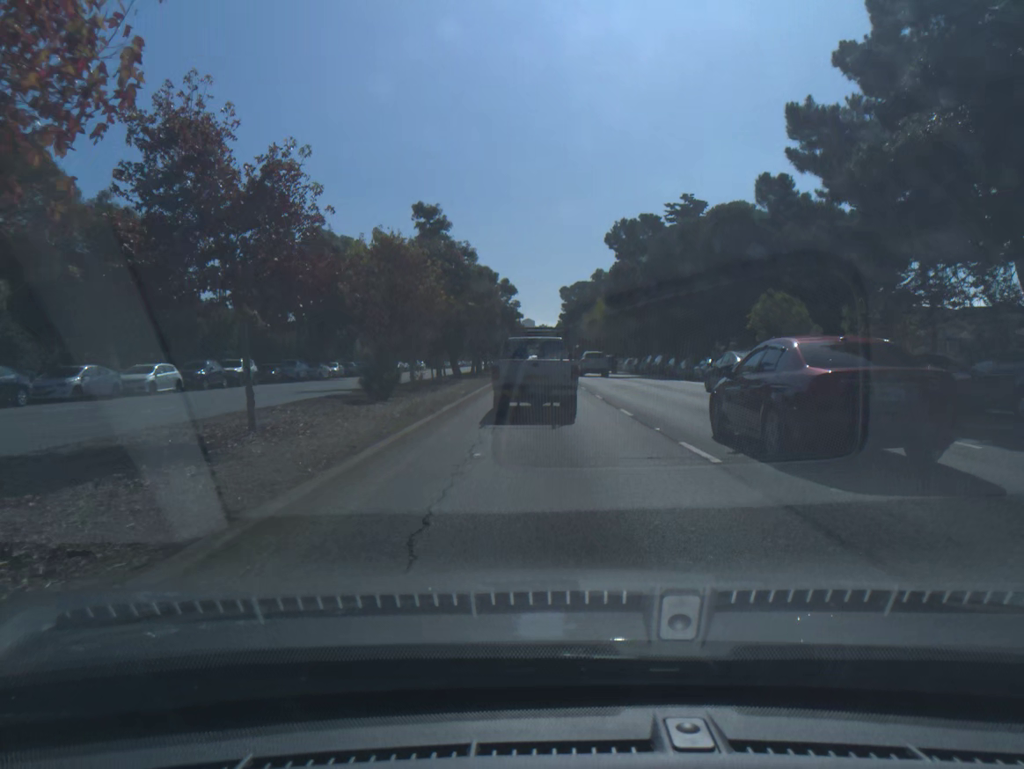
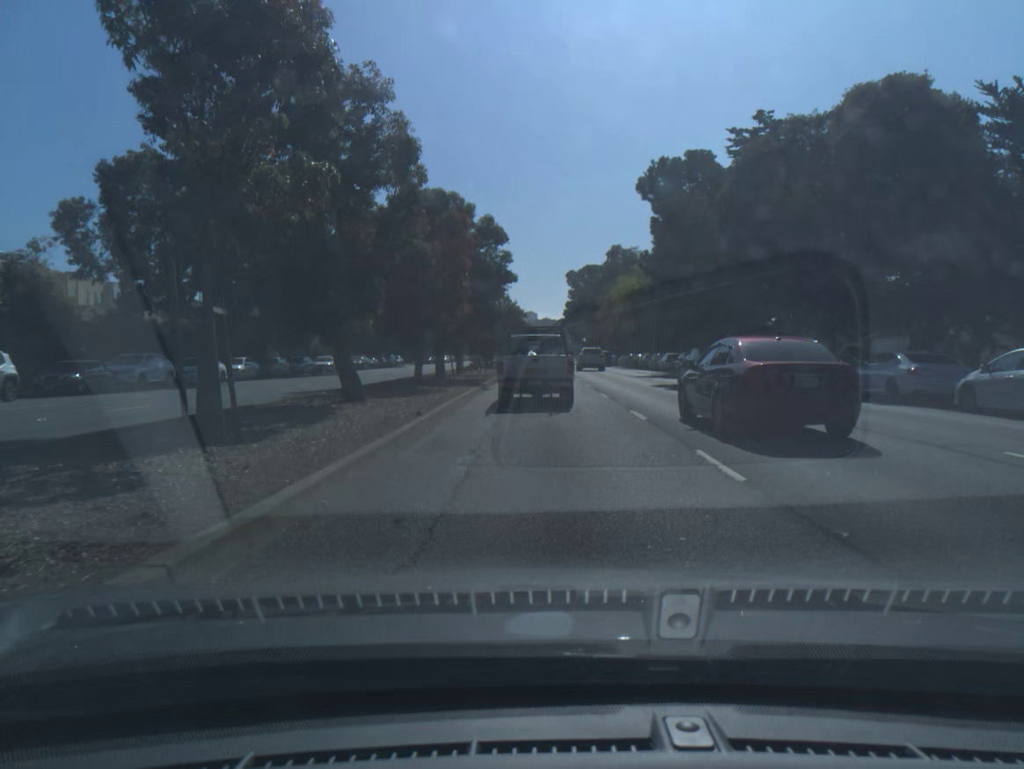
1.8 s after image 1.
(-0.1, +23.6) m; 0°
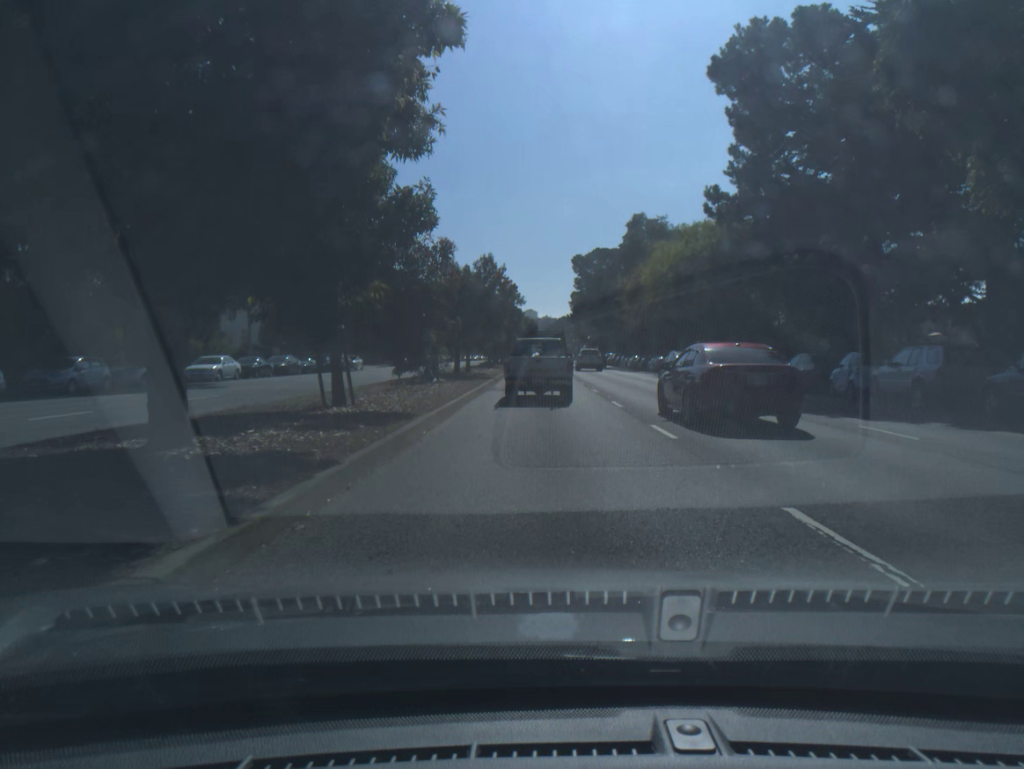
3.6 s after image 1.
(0.0, +24.4) m; 0°
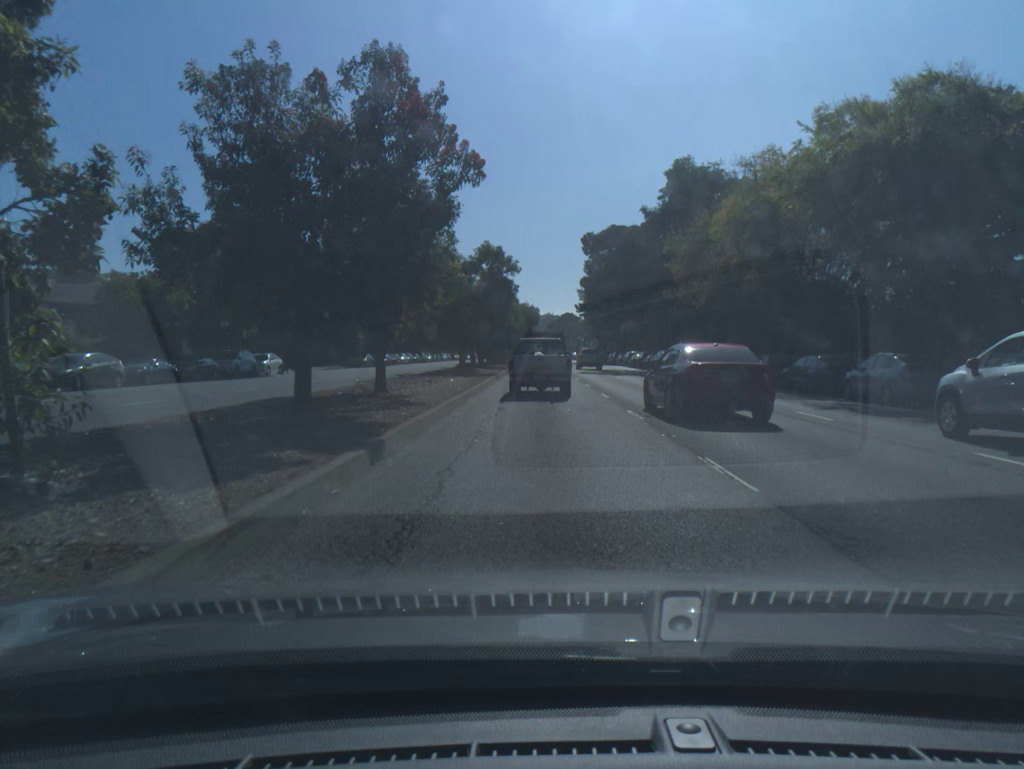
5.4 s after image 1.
(0.0, +25.7) m; 0°
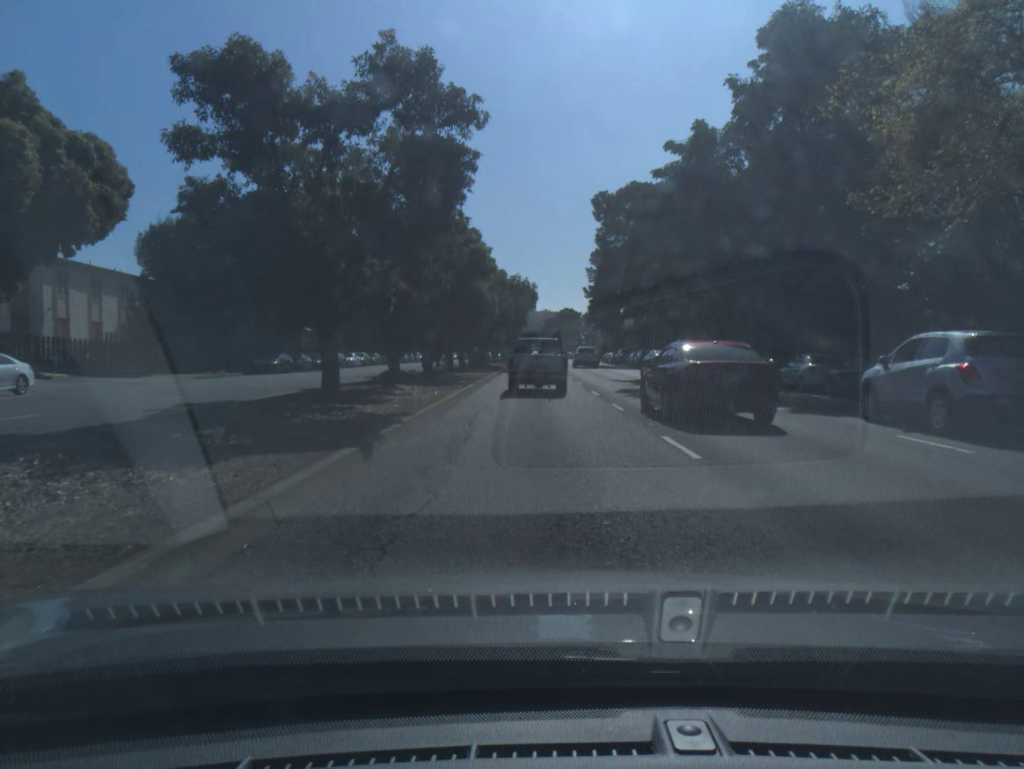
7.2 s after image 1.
(+0.1, +27.2) m; 0°
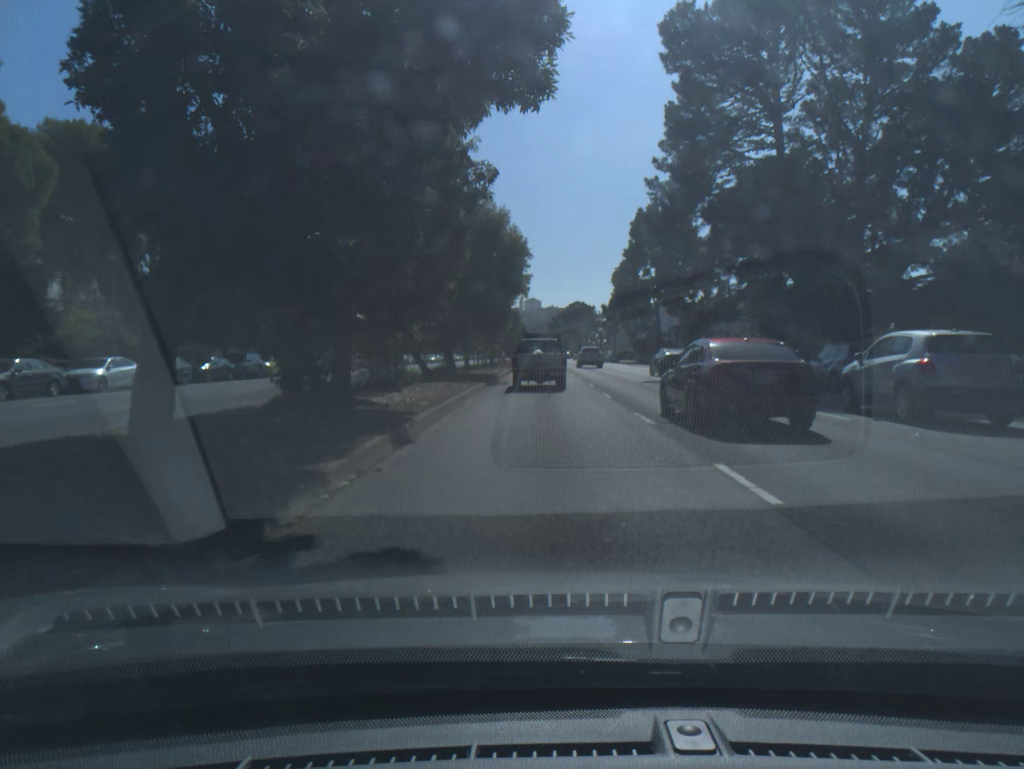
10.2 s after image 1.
(-0.2, +46.2) m; 0°
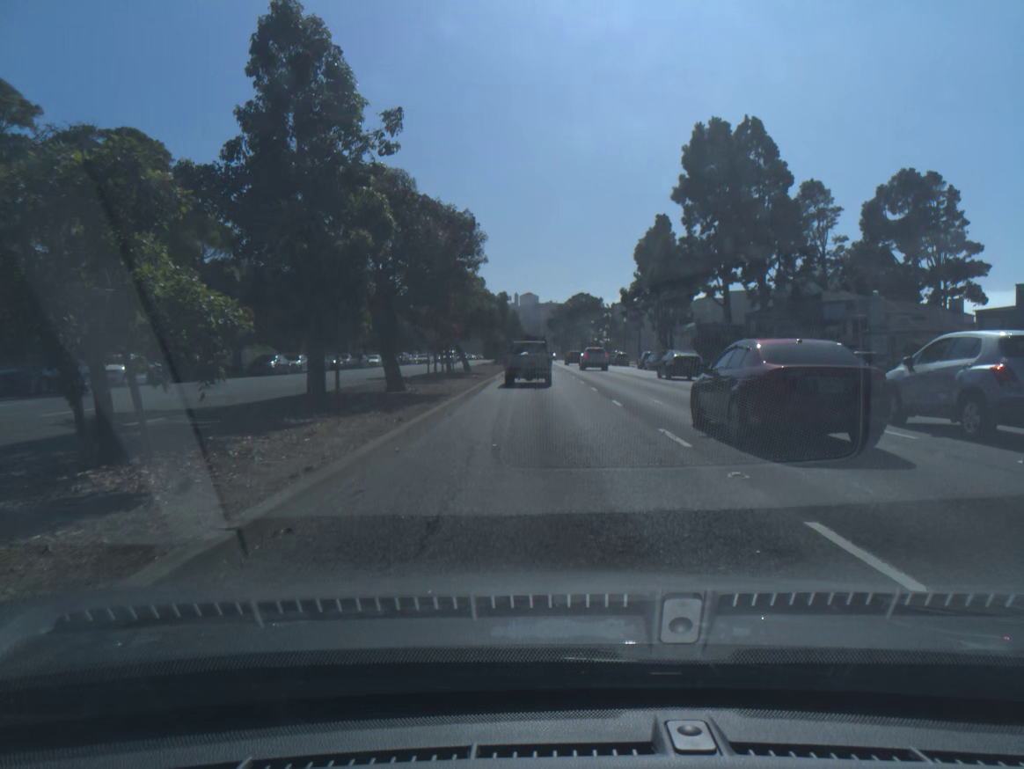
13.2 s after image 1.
(+0.1, +46.1) m; 0°
